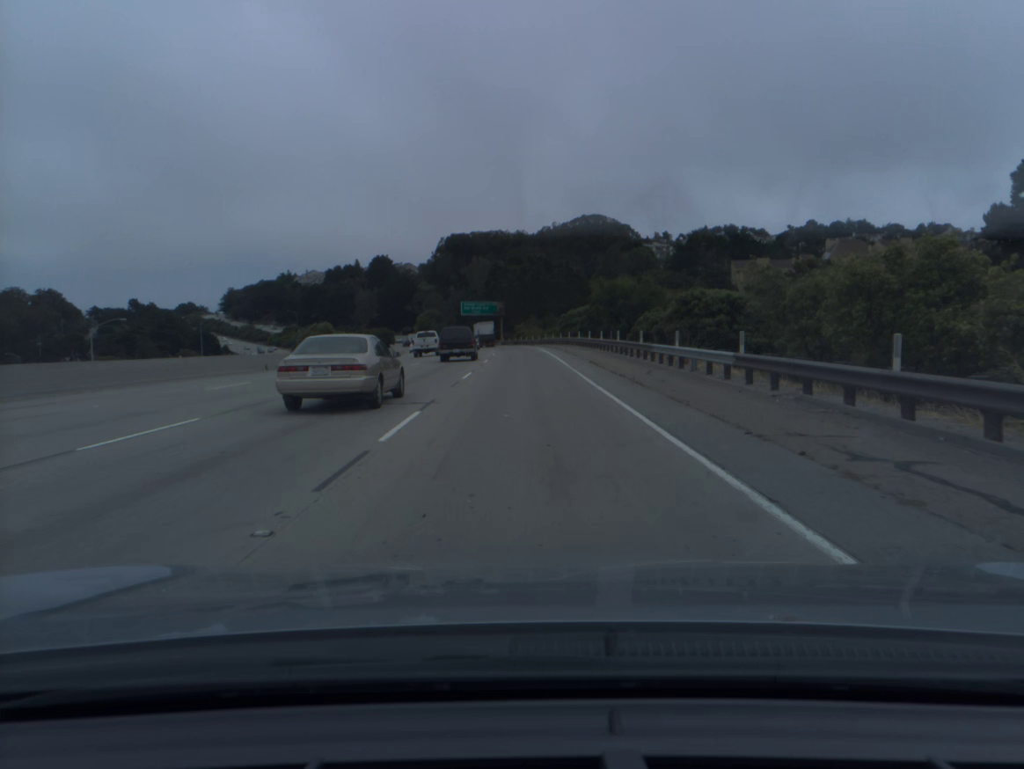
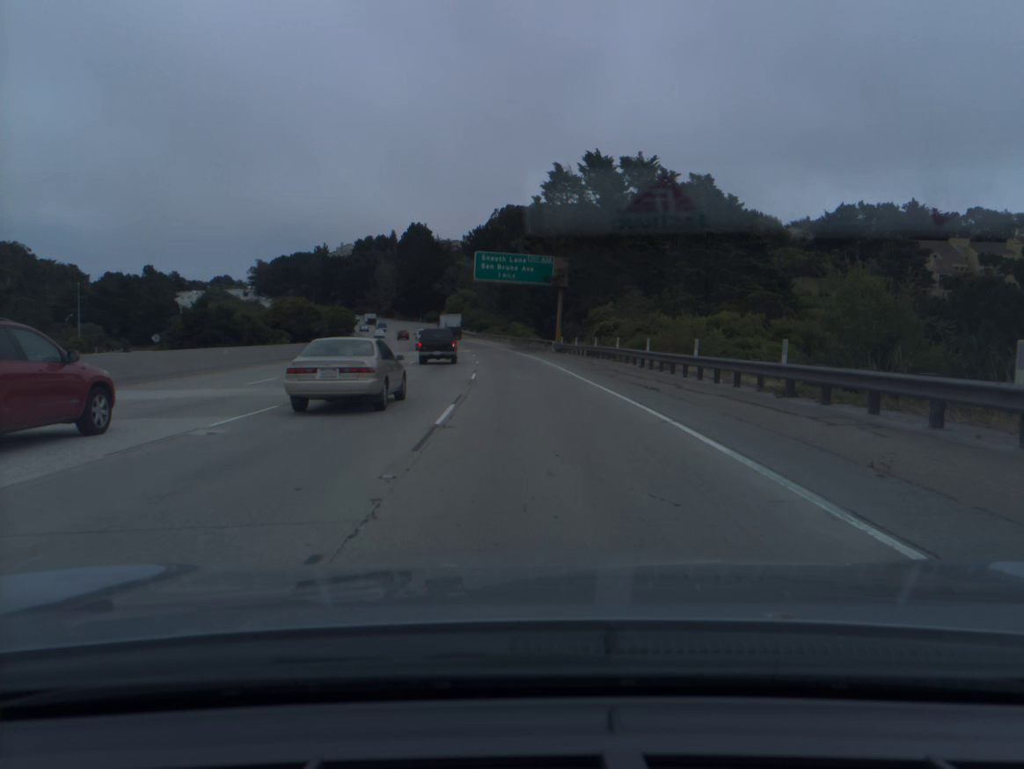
(-2.0, +85.3) m; -4°
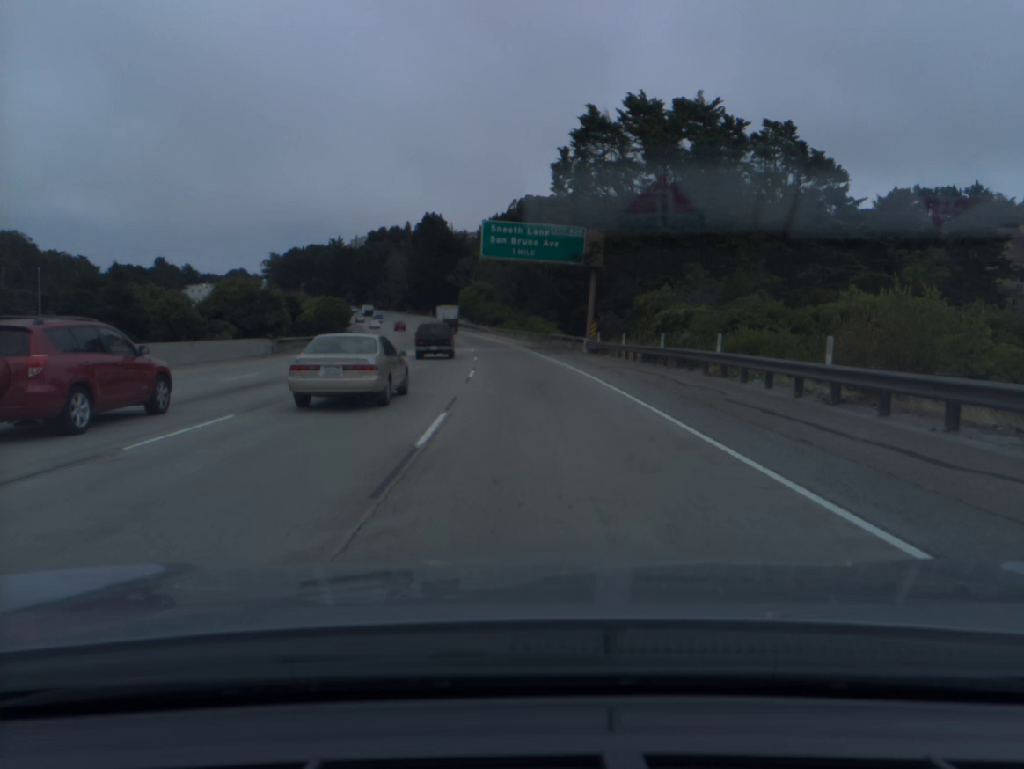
(-0.2, +17.3) m; -1°
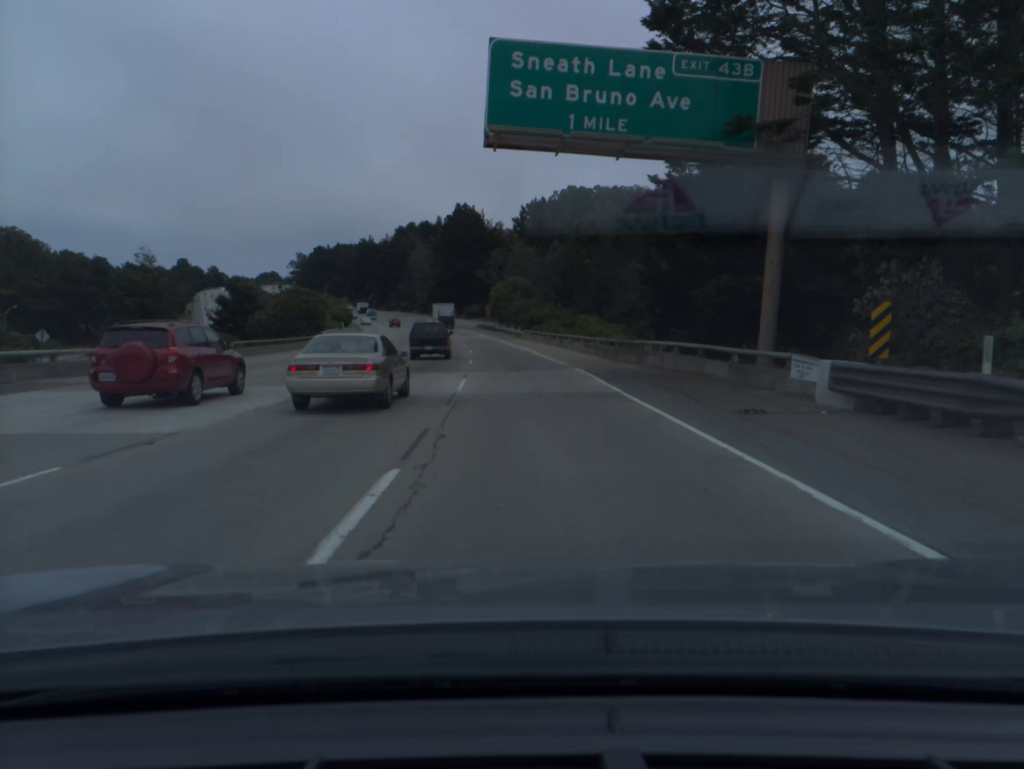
(-0.9, +34.7) m; -3°
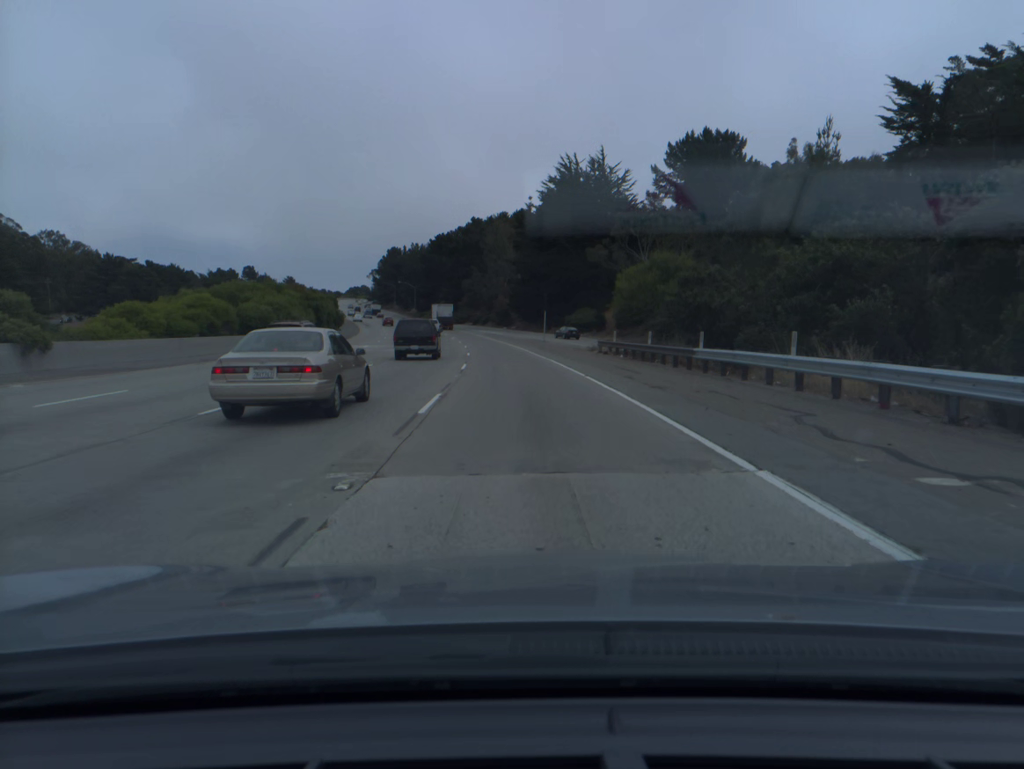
(-5.6, +85.6) m; -8°
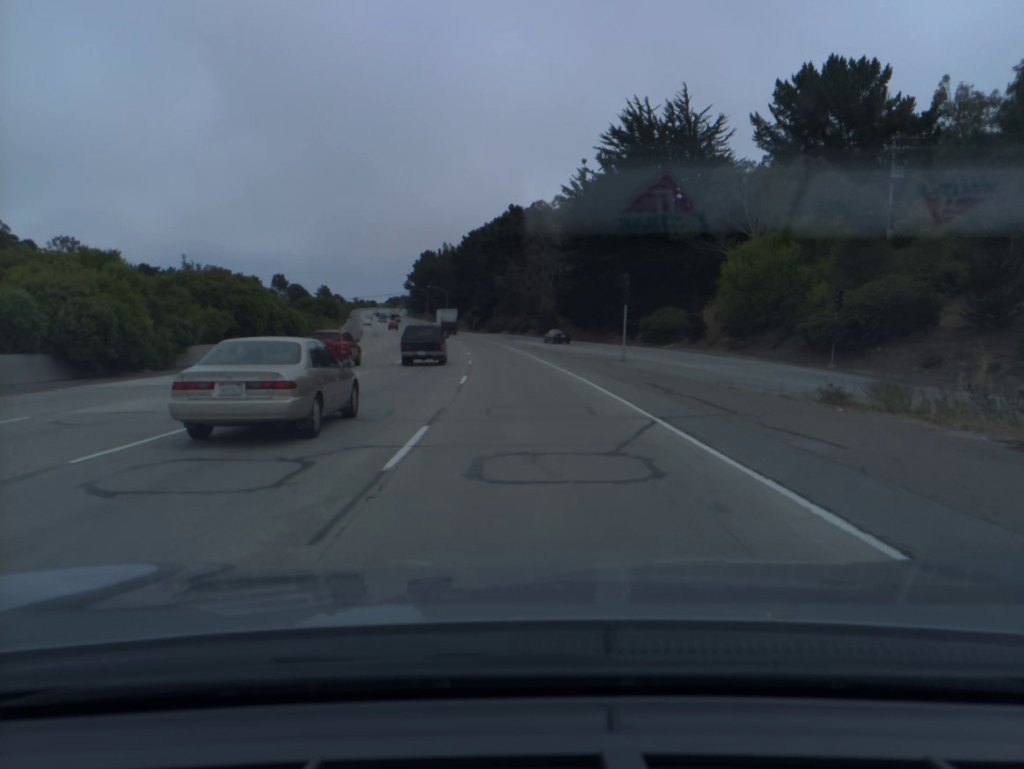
(-0.9, +33.9) m; -3°
